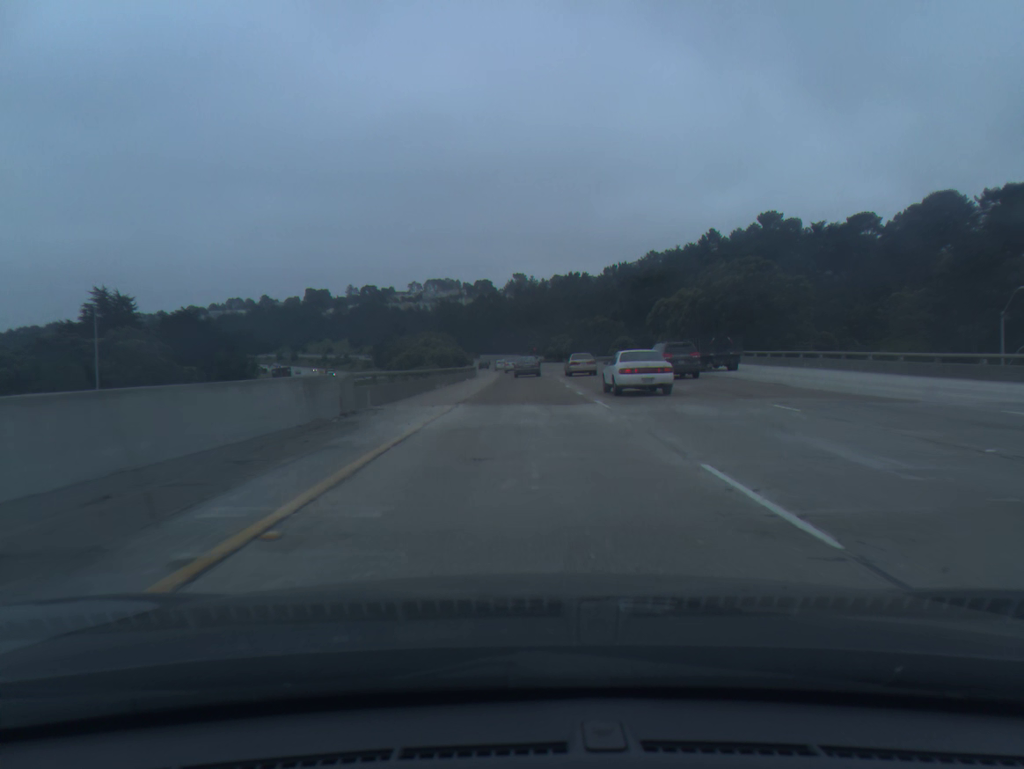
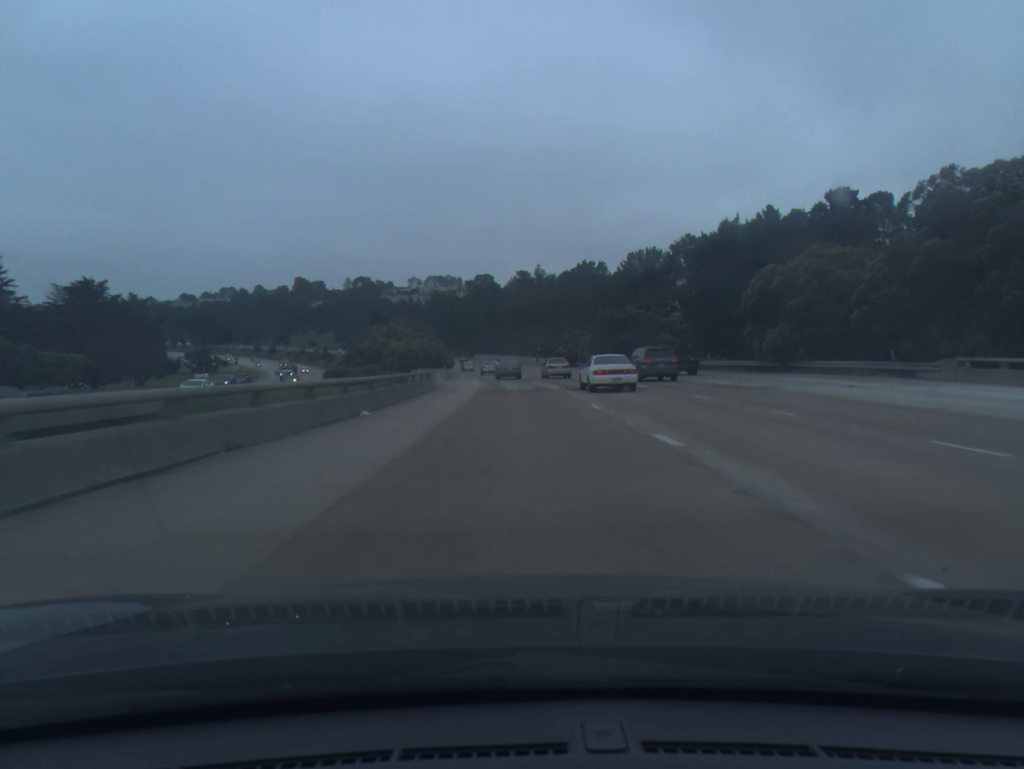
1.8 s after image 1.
(0.0, +37.4) m; 0°
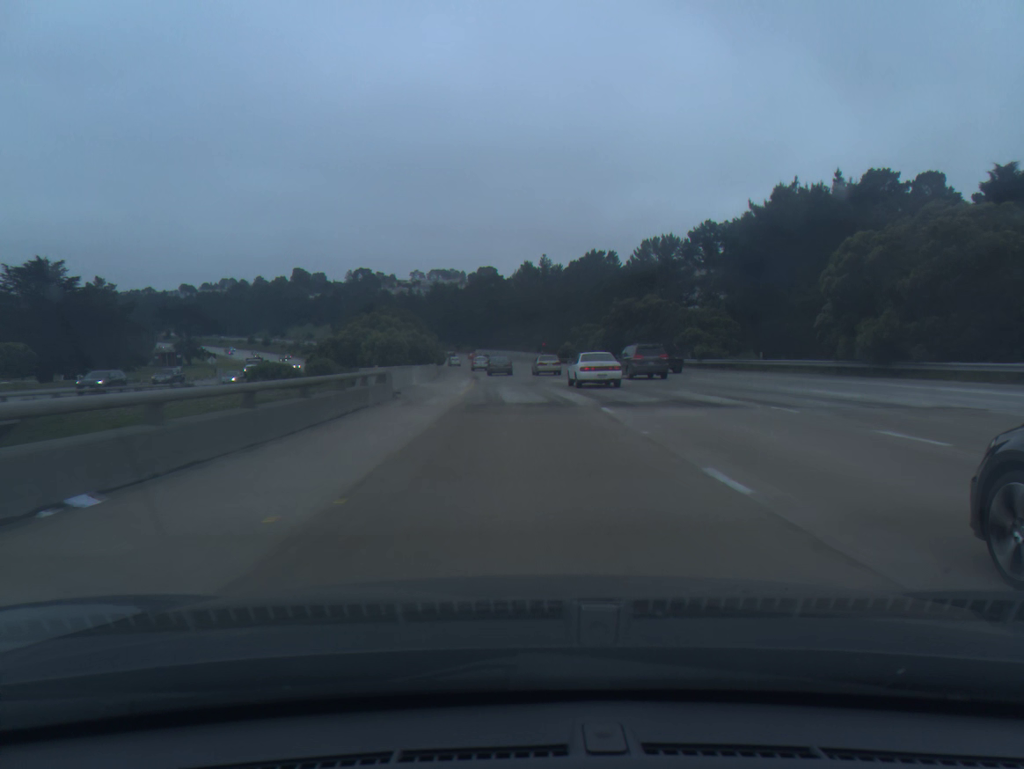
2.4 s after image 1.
(0.0, +12.8) m; 0°
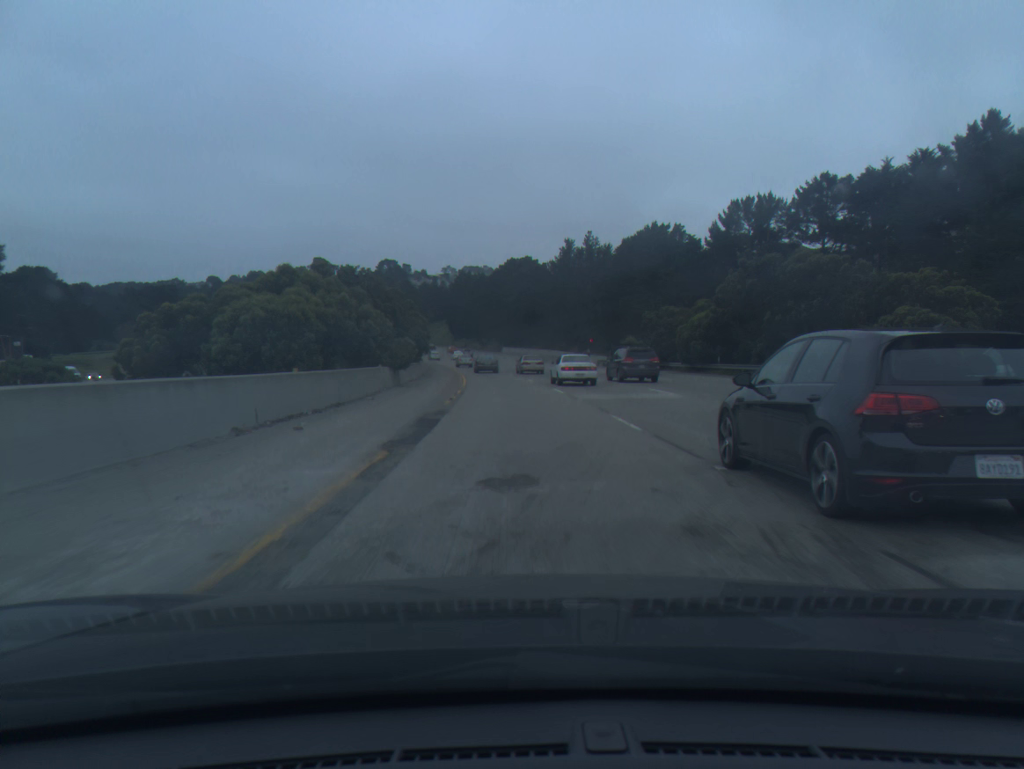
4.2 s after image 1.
(-0.6, +39.5) m; -2°
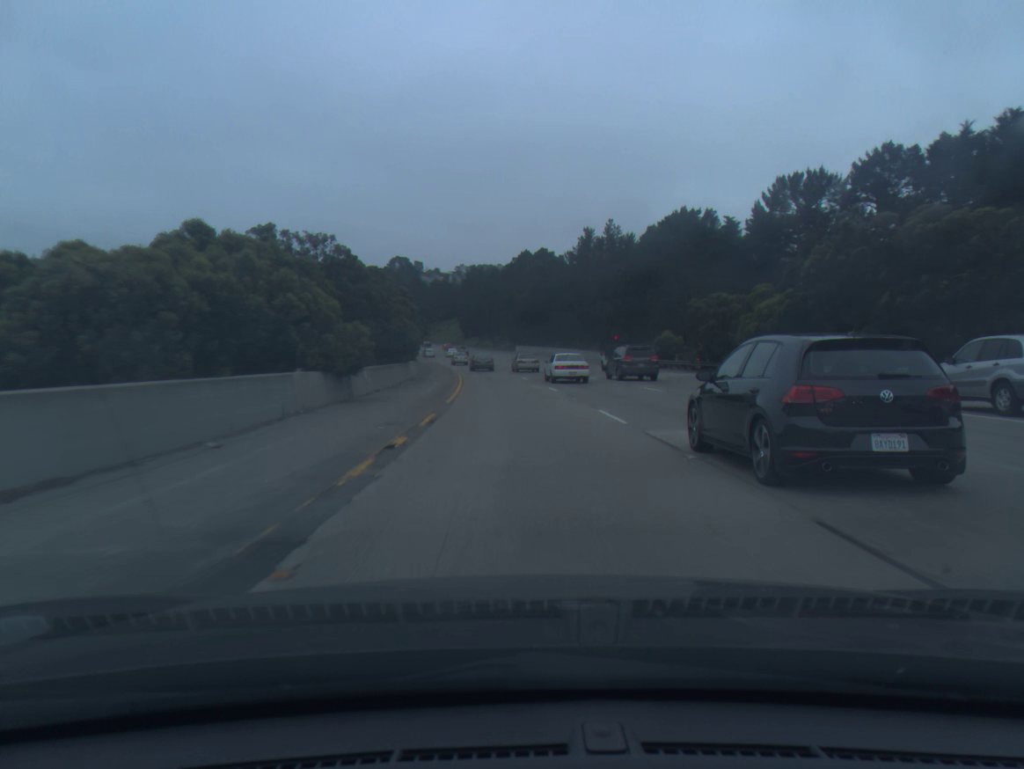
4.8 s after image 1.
(-0.1, +13.5) m; -1°
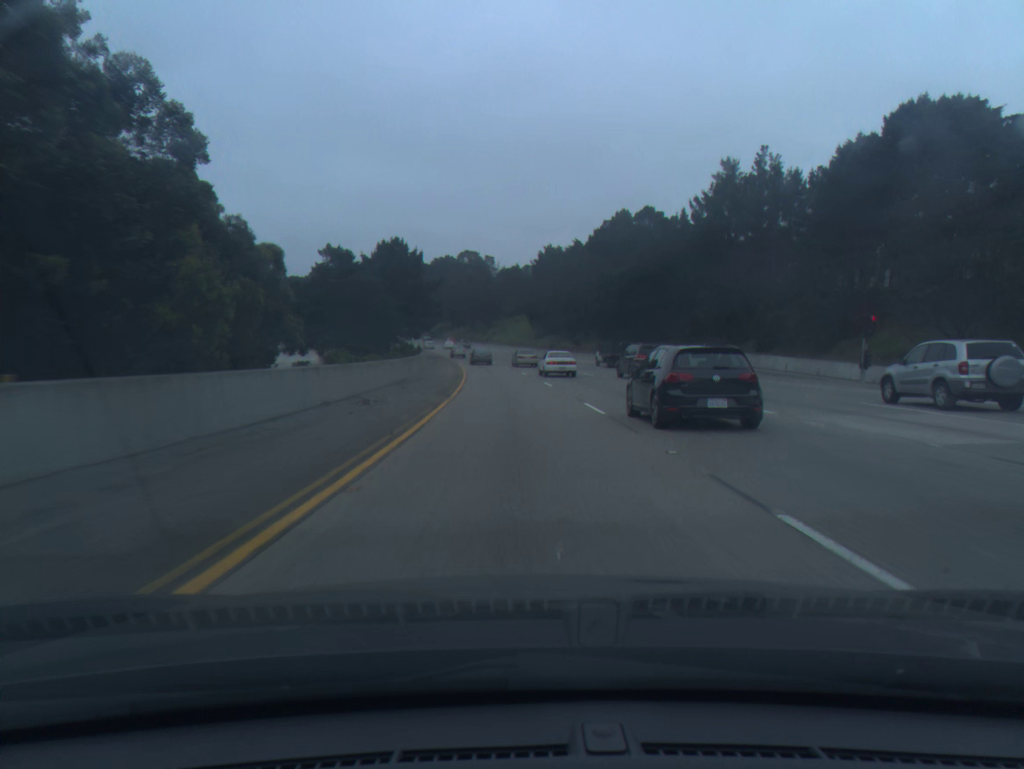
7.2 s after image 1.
(-2.4, +55.3) m; -5°
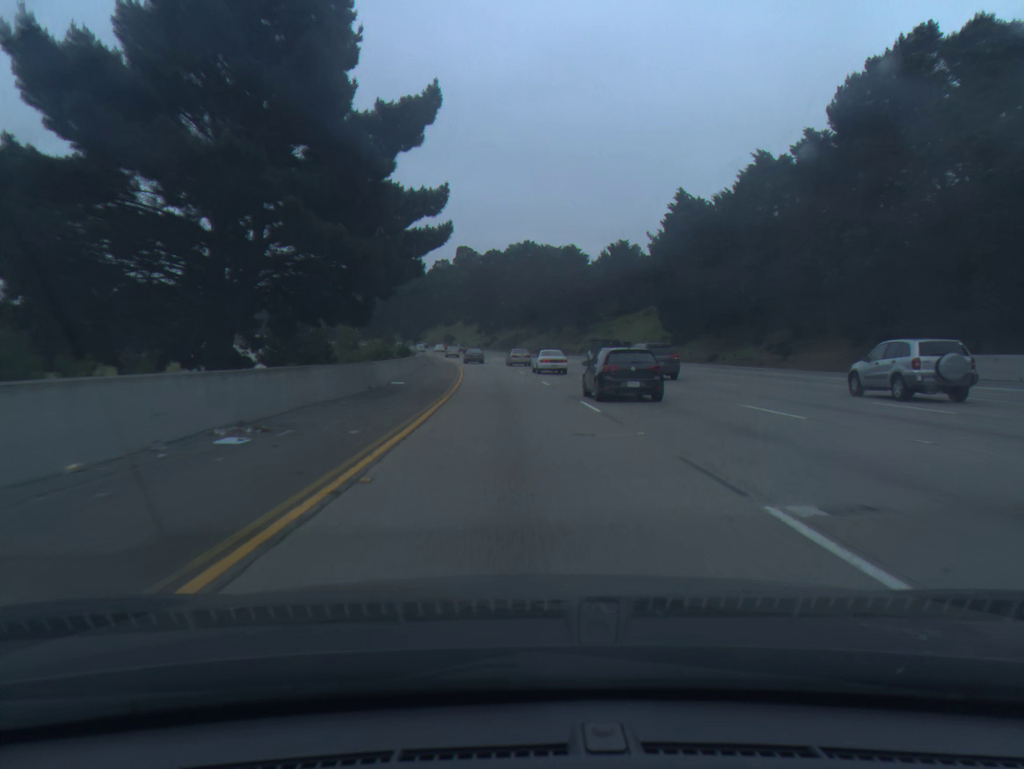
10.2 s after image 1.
(-3.9, +72.3) m; -6°
